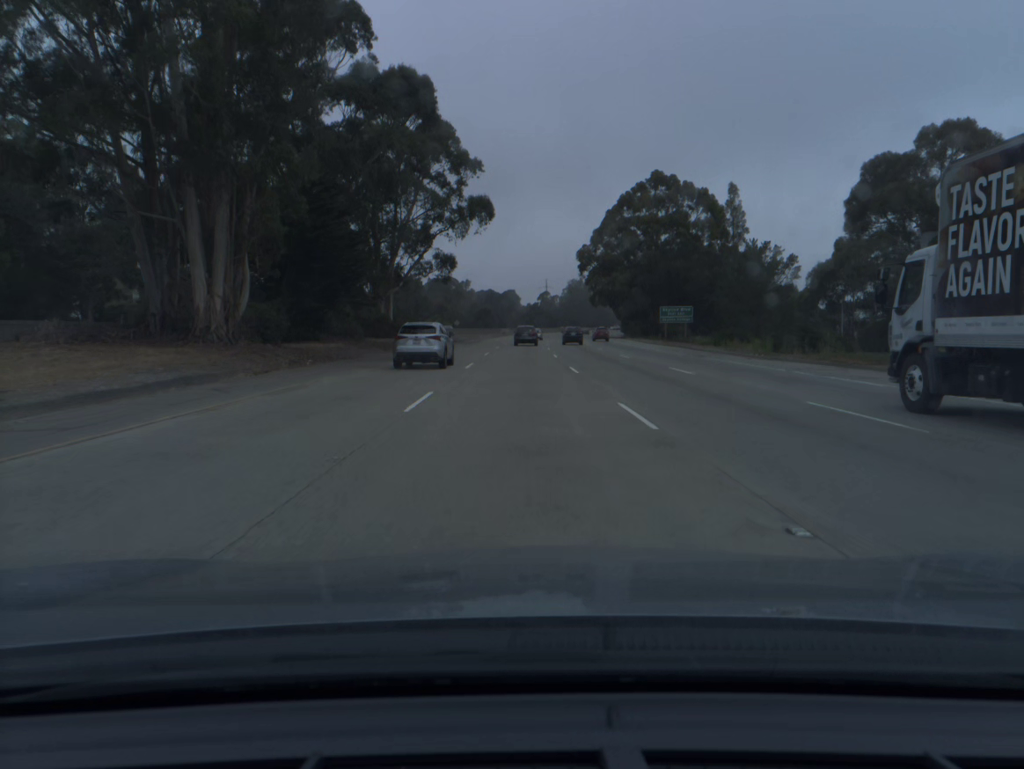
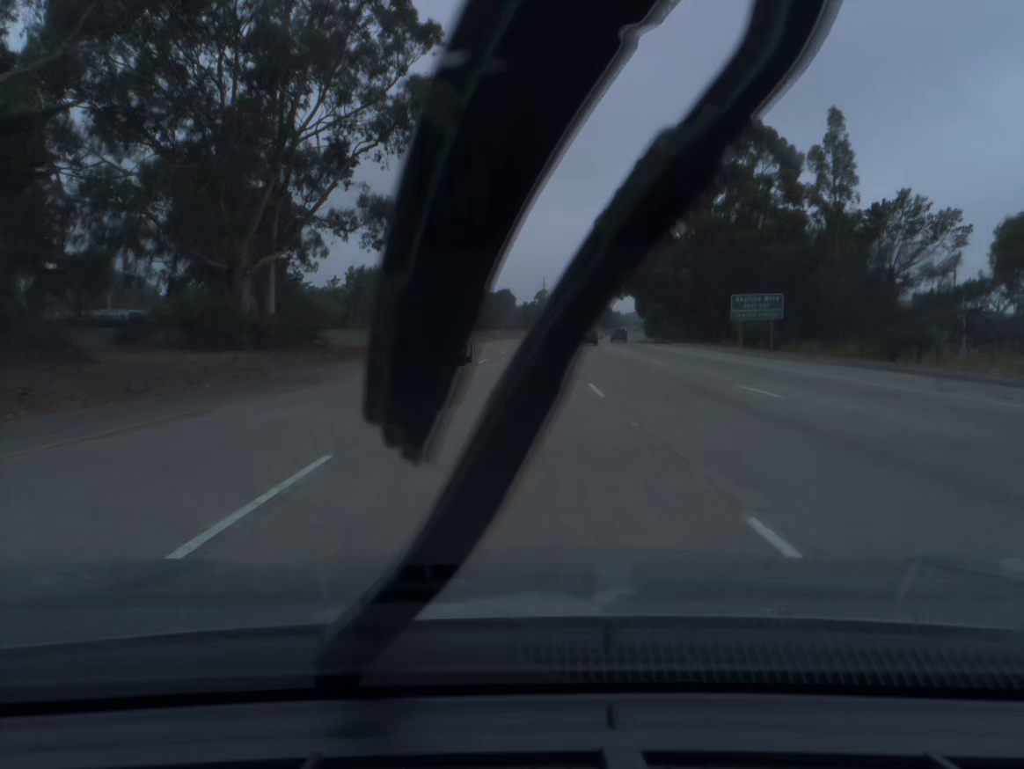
(+0.1, +38.1) m; 0°
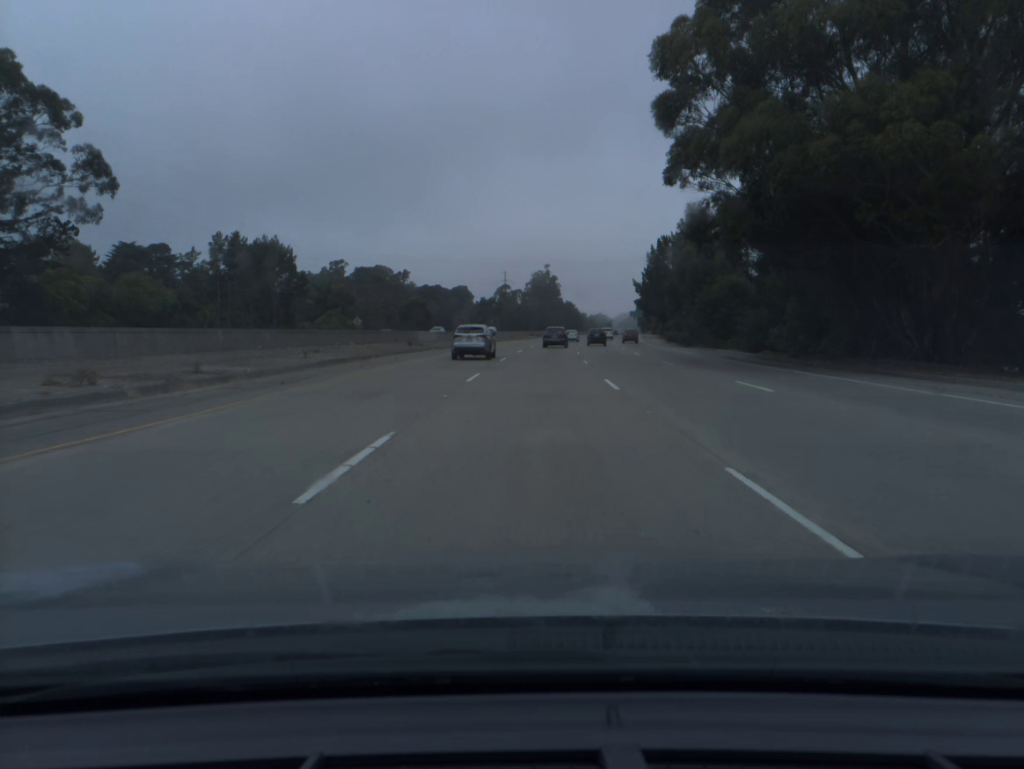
(+0.9, +56.9) m; +3°
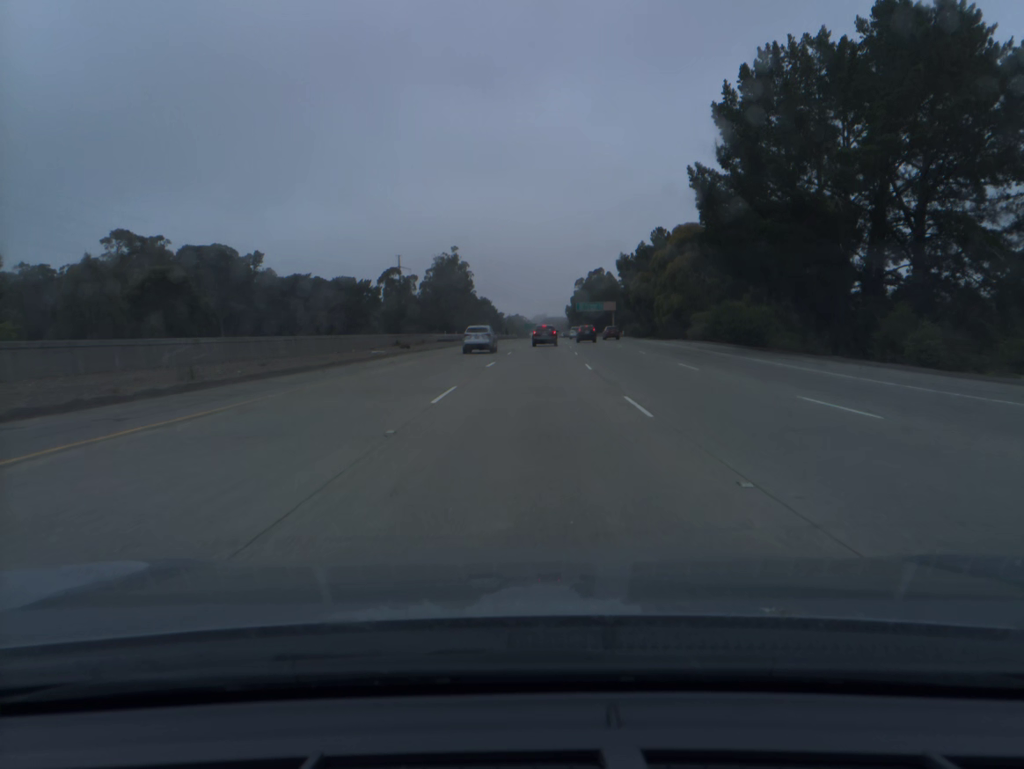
(+5.4, +93.6) m; +6°
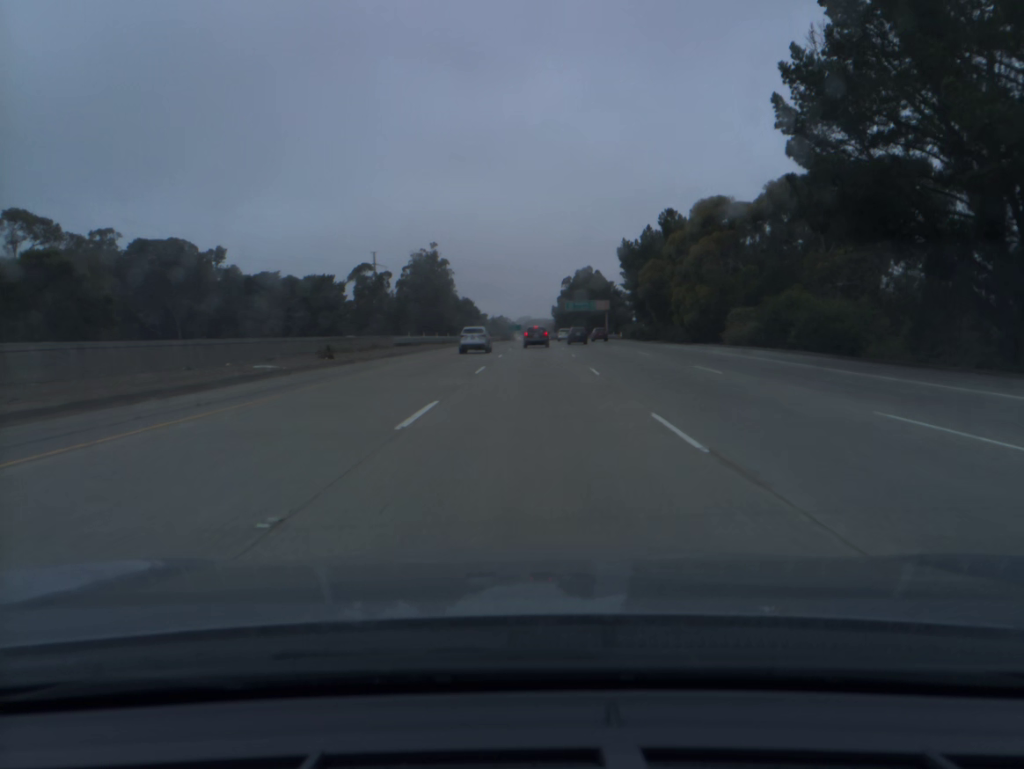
(+0.2, +18.7) m; +1°
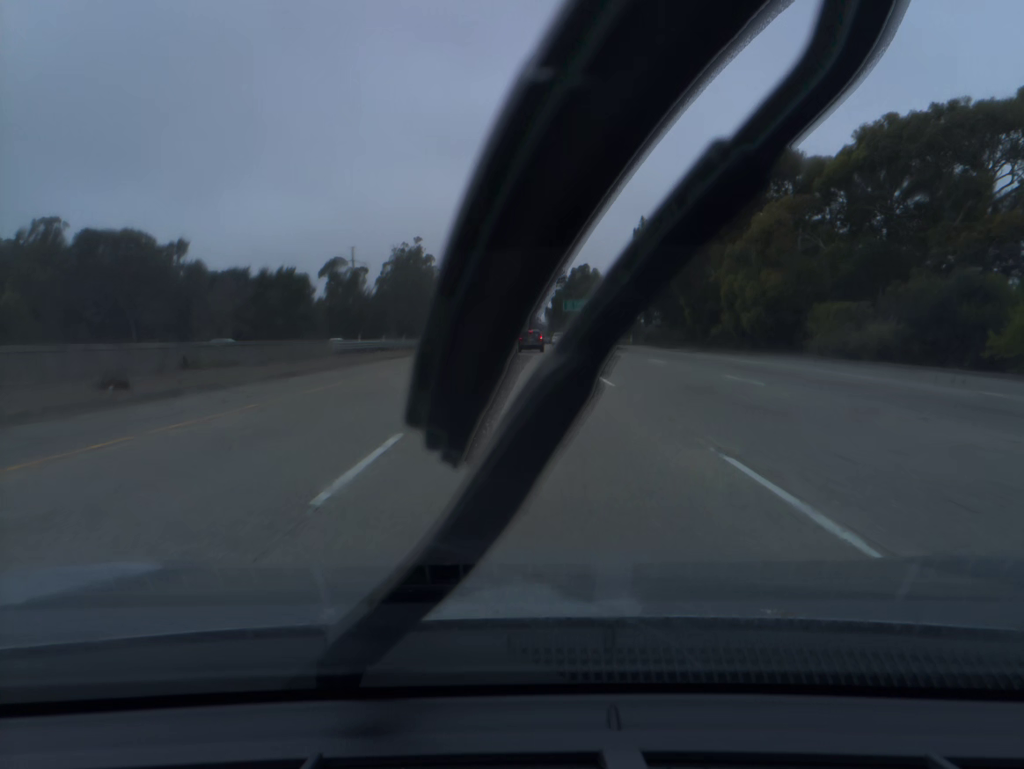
(+0.1, +18.6) m; +1°
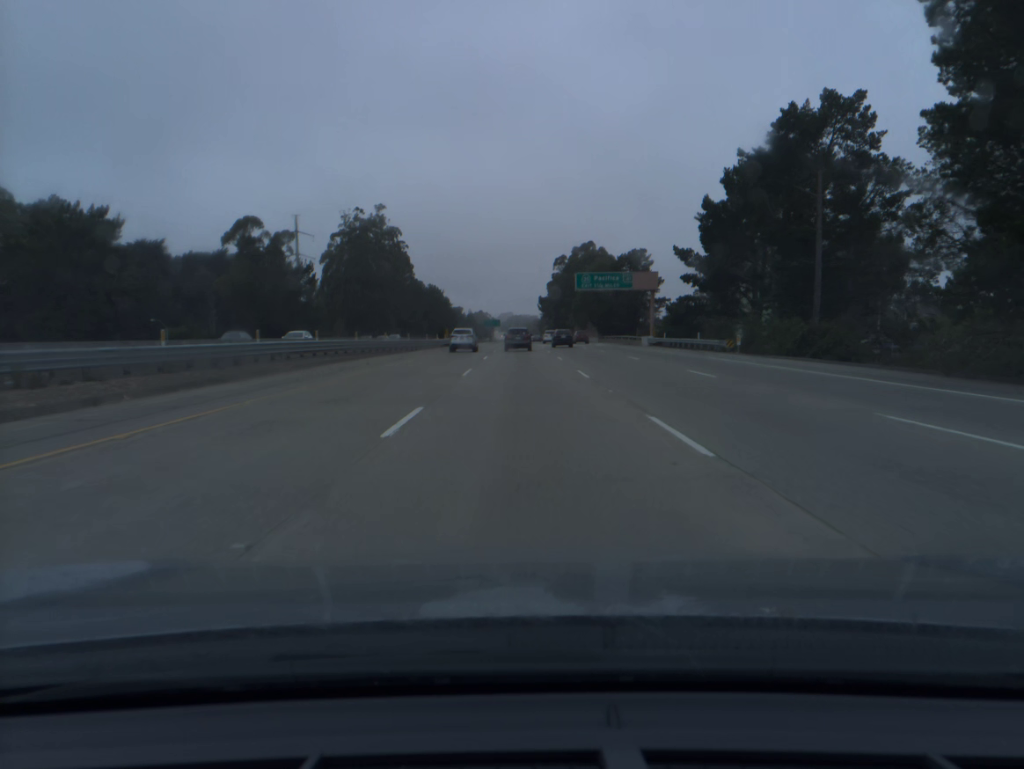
(+0.6, +55.3) m; +1°
